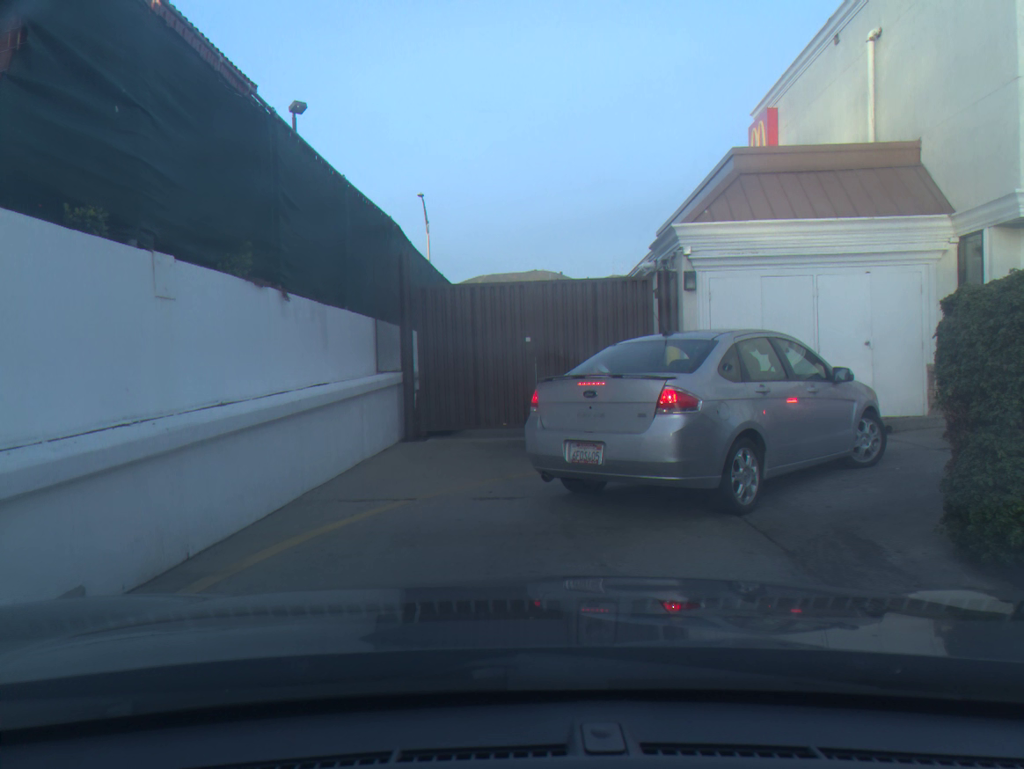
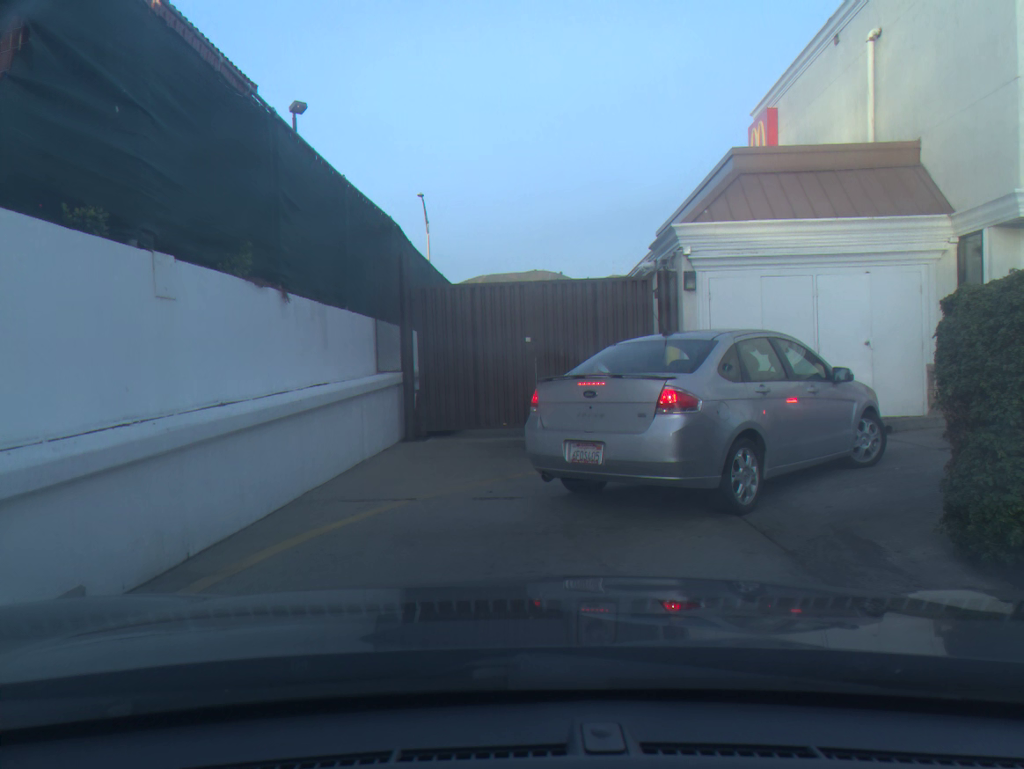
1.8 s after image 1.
(0.0, 0.0) m; 0°
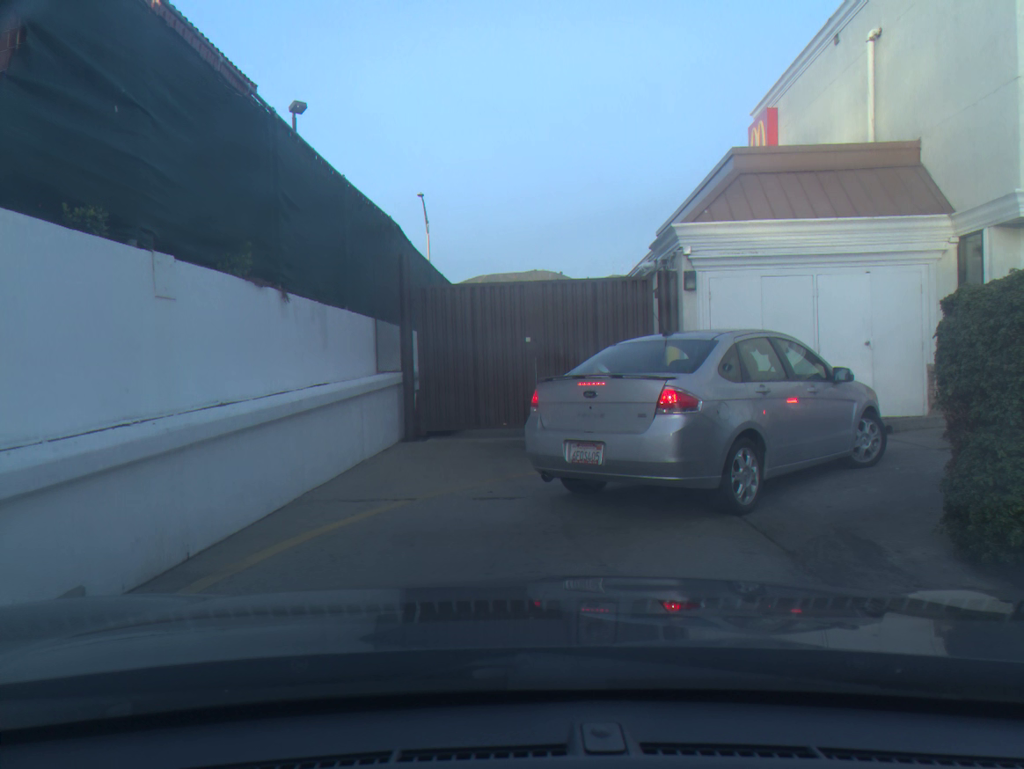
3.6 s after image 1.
(0.0, 0.0) m; 0°
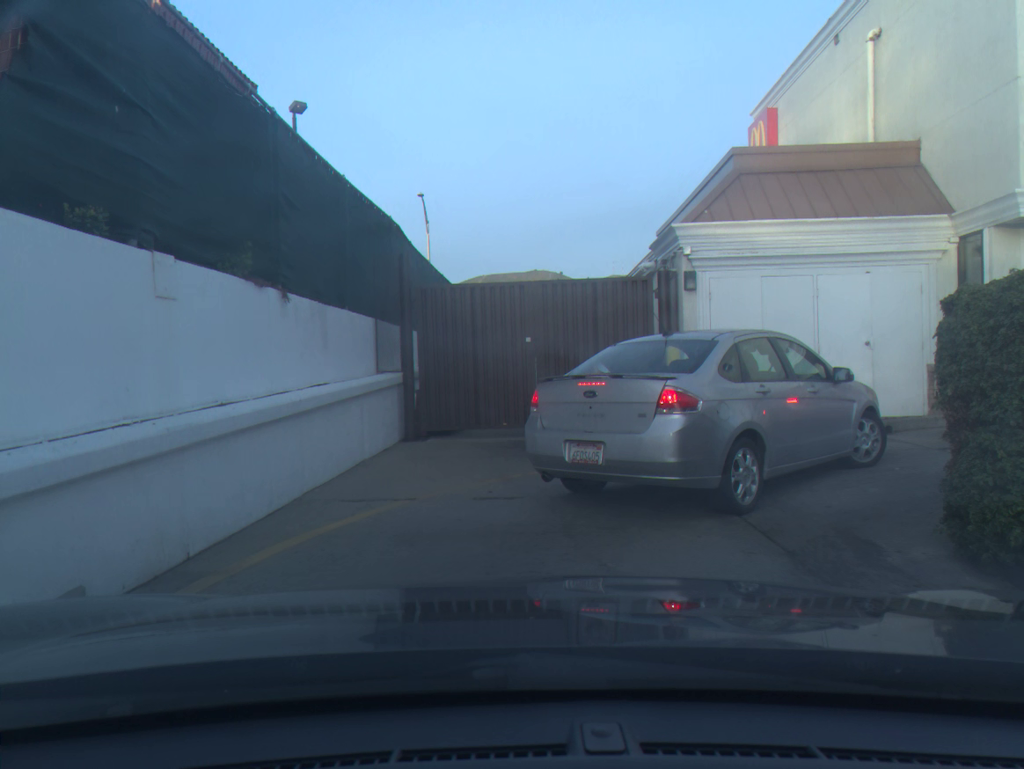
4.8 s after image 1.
(0.0, 0.0) m; 0°
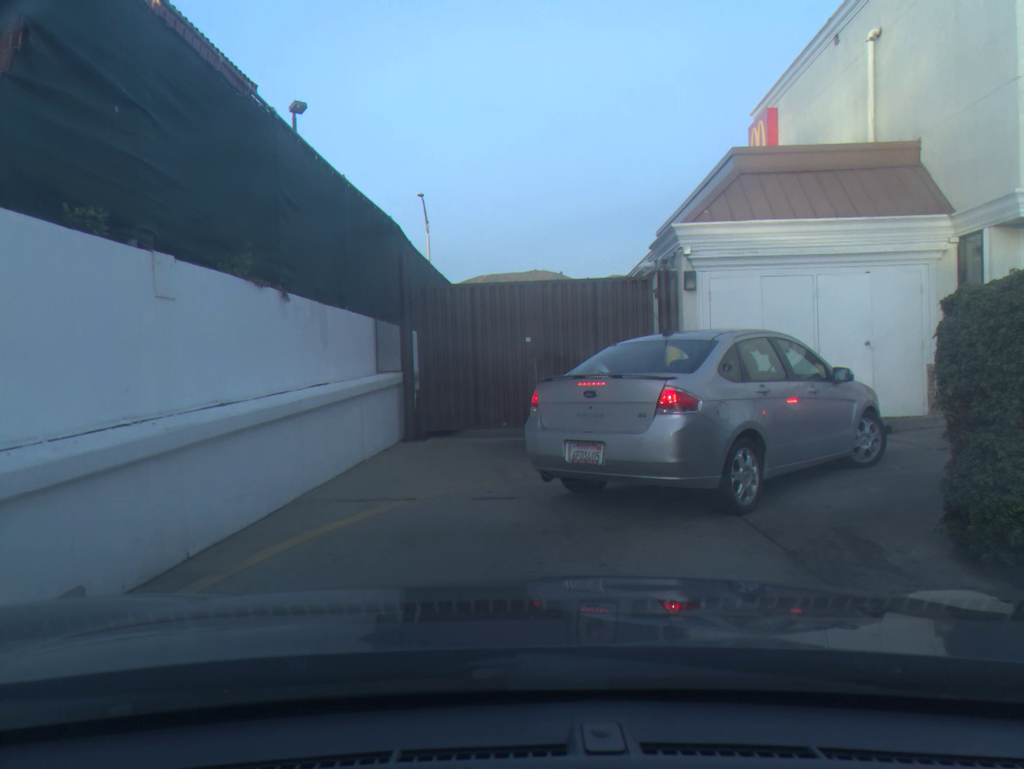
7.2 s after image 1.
(0.0, 0.0) m; 0°
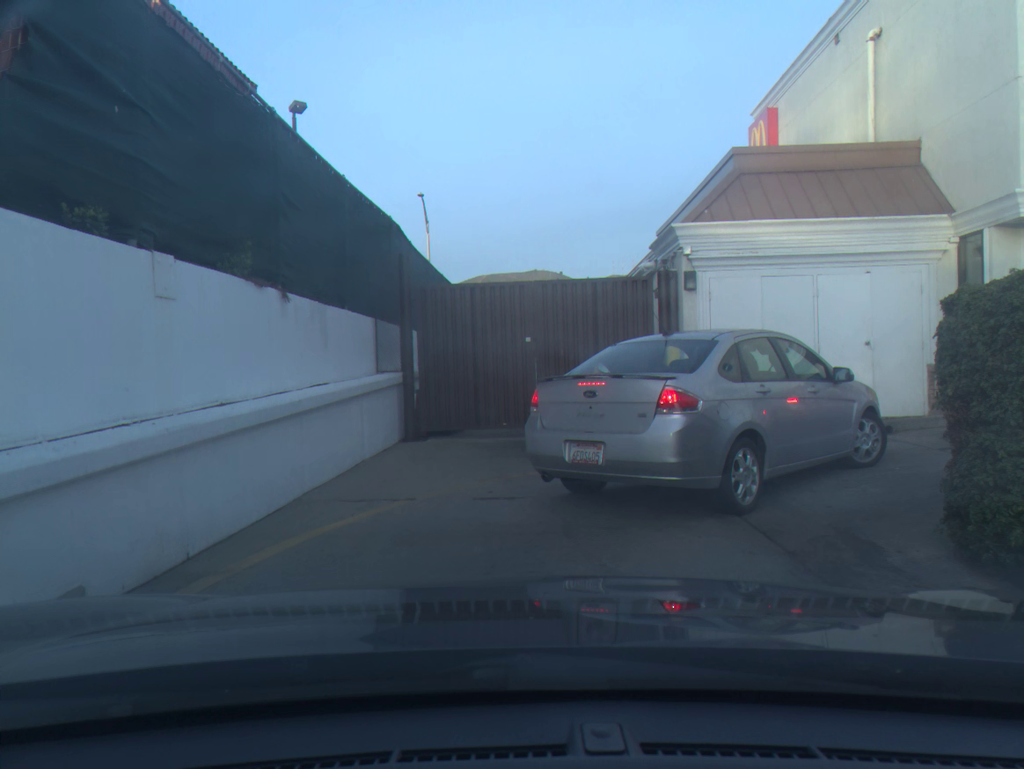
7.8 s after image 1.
(0.0, 0.0) m; 0°
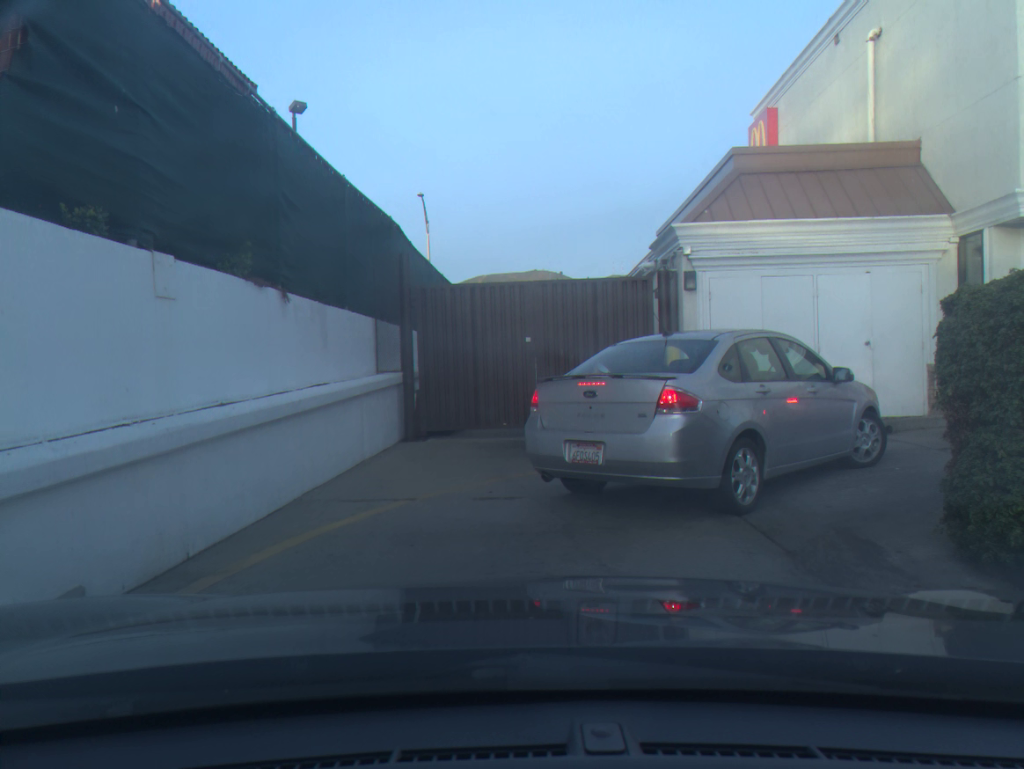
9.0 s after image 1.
(0.0, 0.0) m; 0°
